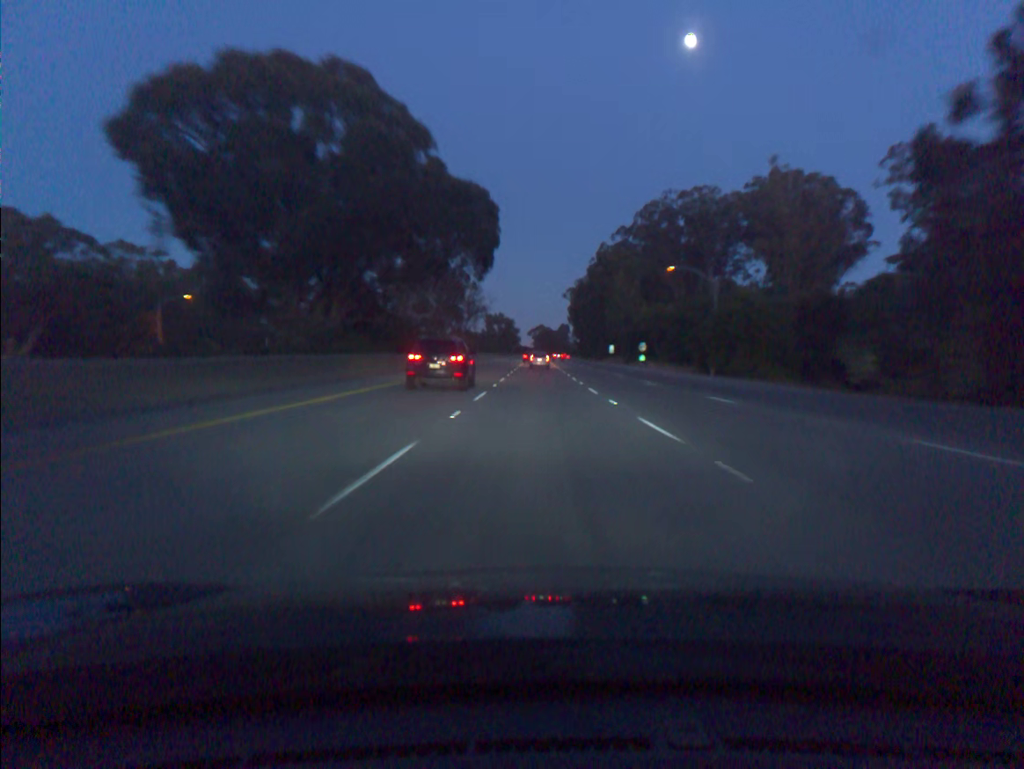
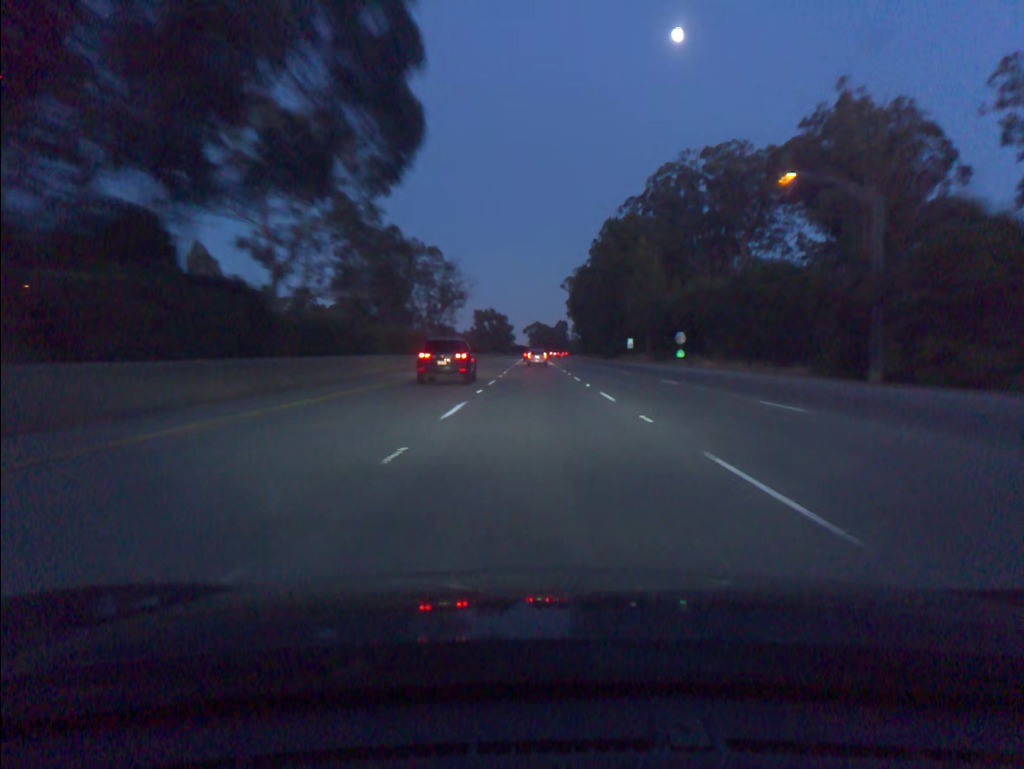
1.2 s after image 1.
(0.0, +35.5) m; 0°
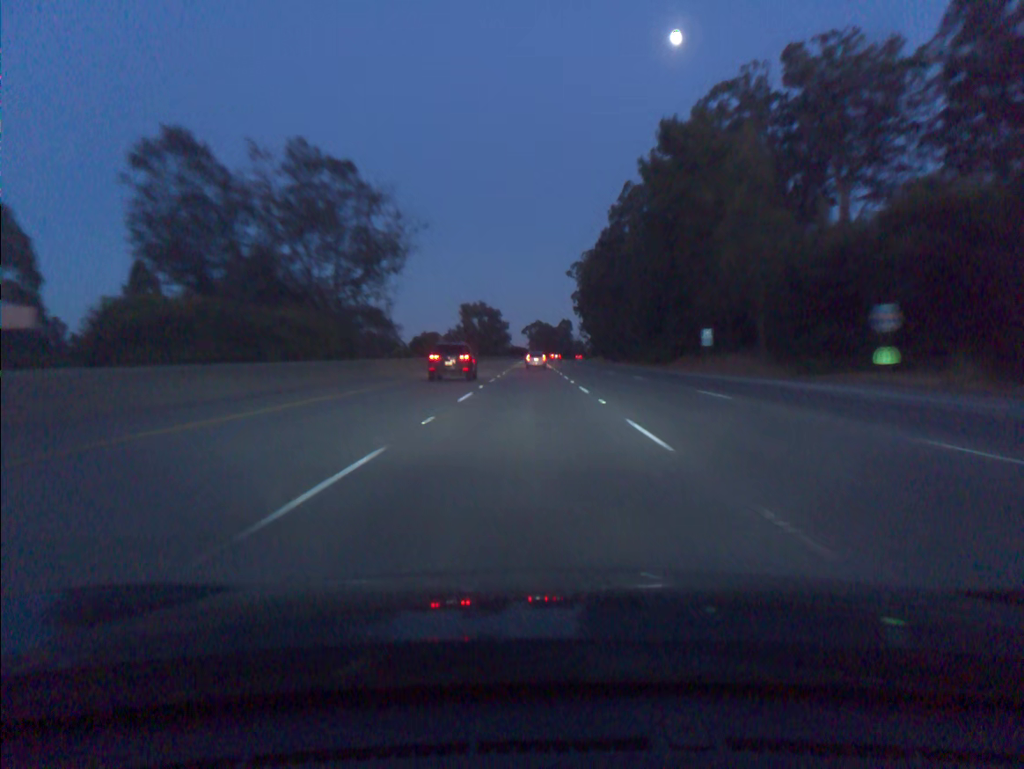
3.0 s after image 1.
(0.0, +53.3) m; 0°
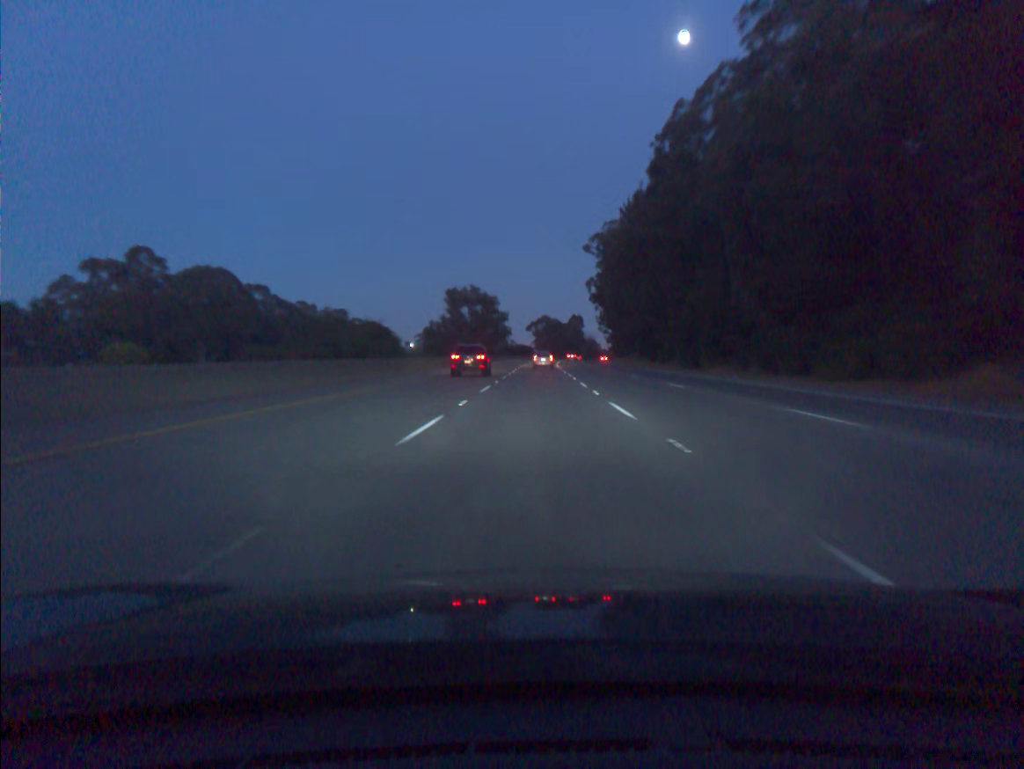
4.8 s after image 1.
(-0.3, +53.3) m; -1°
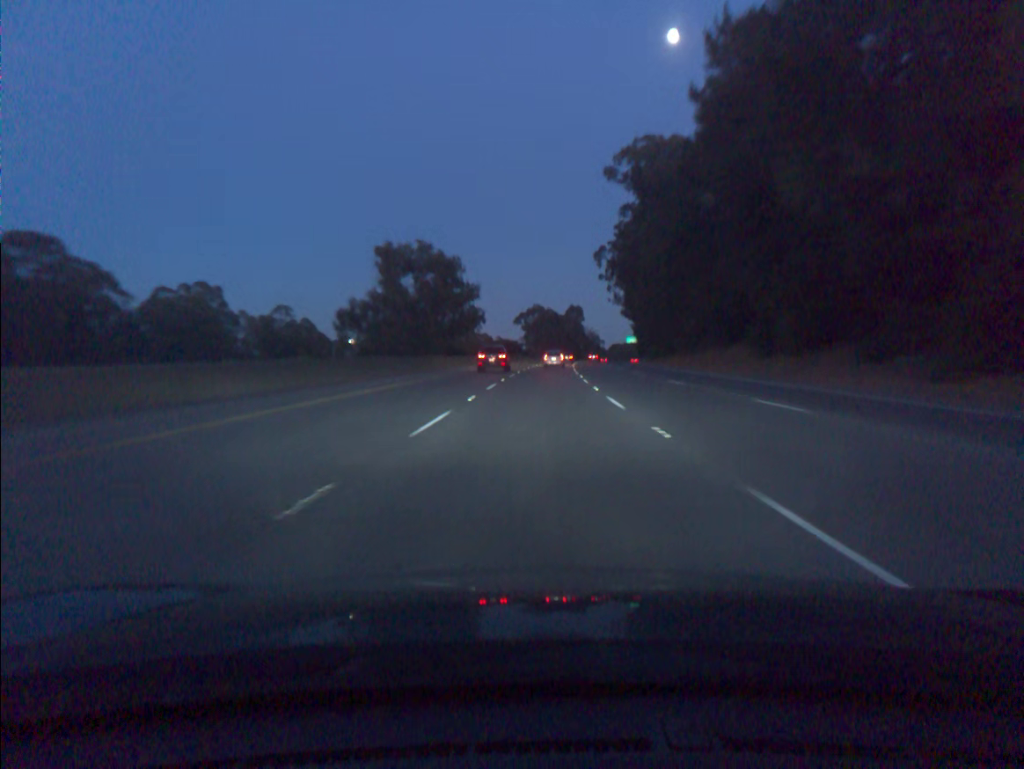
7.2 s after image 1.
(+0.3, +70.9) m; +1°
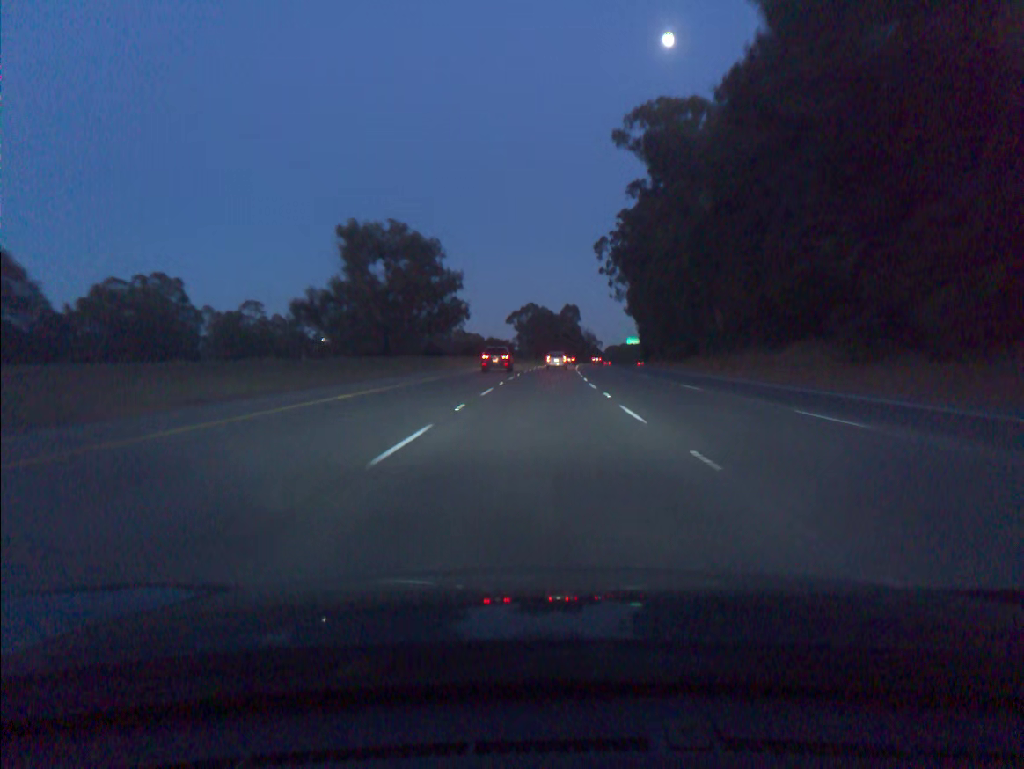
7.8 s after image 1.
(+0.1, +17.7) m; 0°
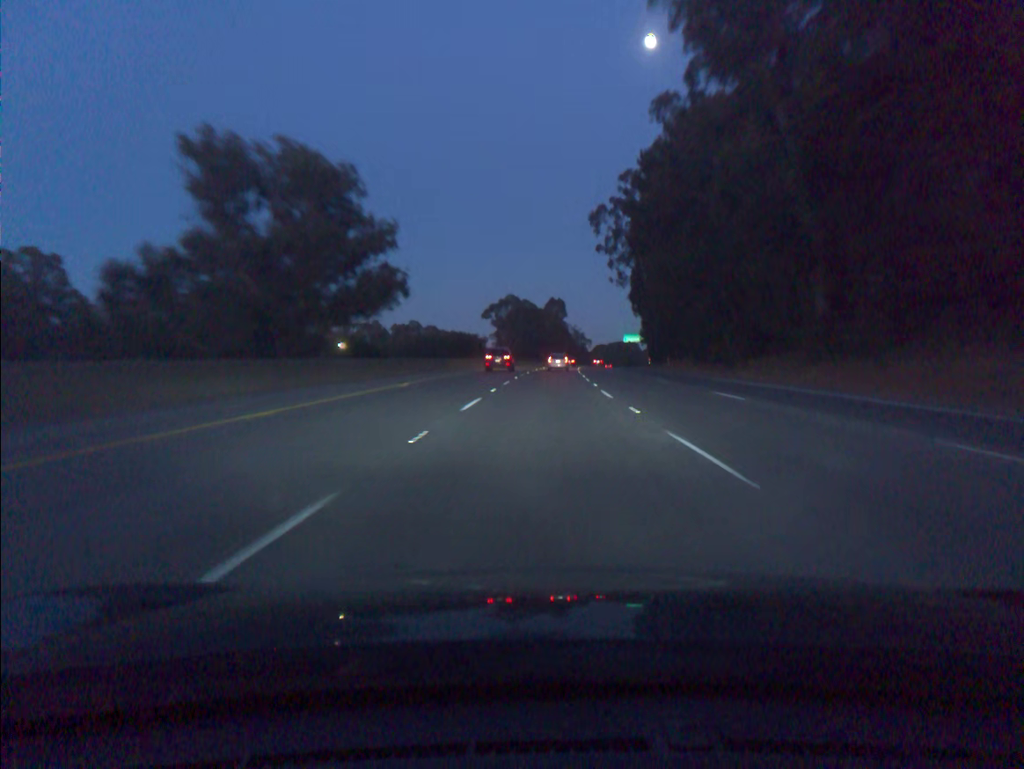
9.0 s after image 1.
(+0.4, +35.4) m; +1°
